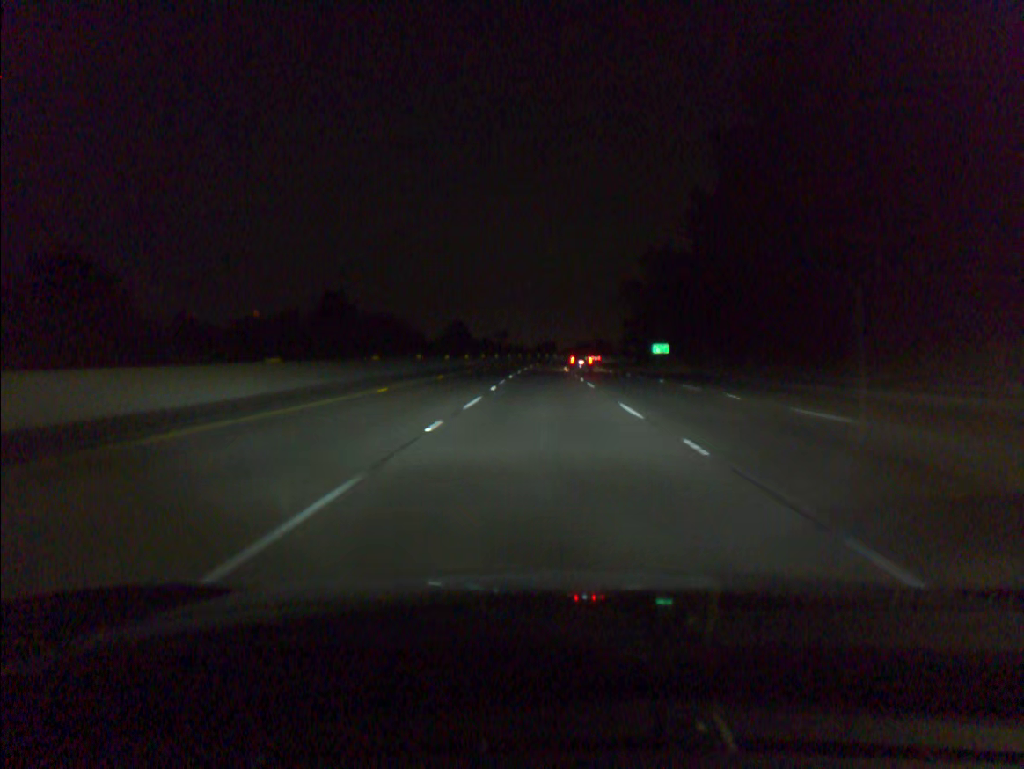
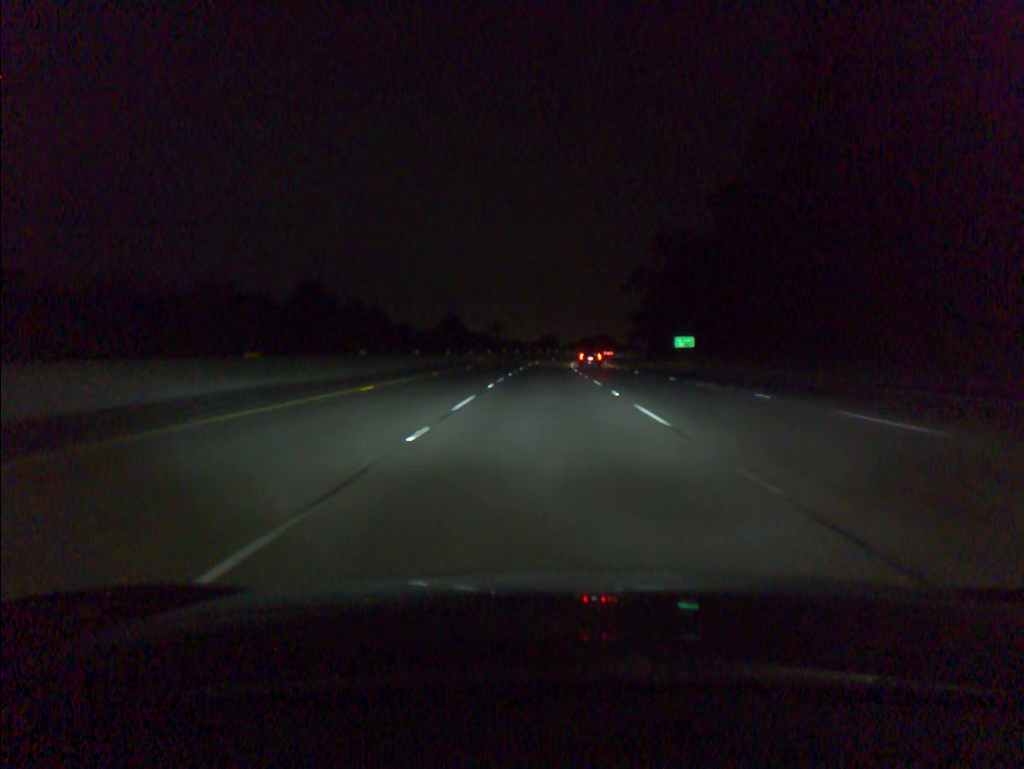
(0.0, +17.1) m; 0°
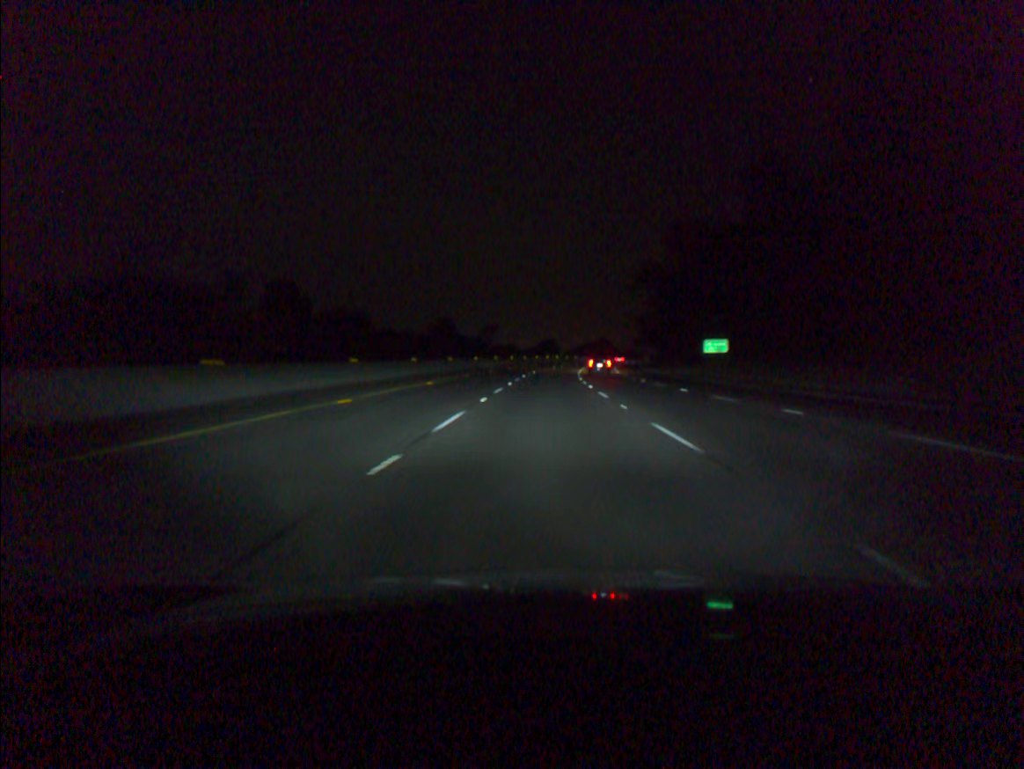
(0.0, +17.2) m; 0°
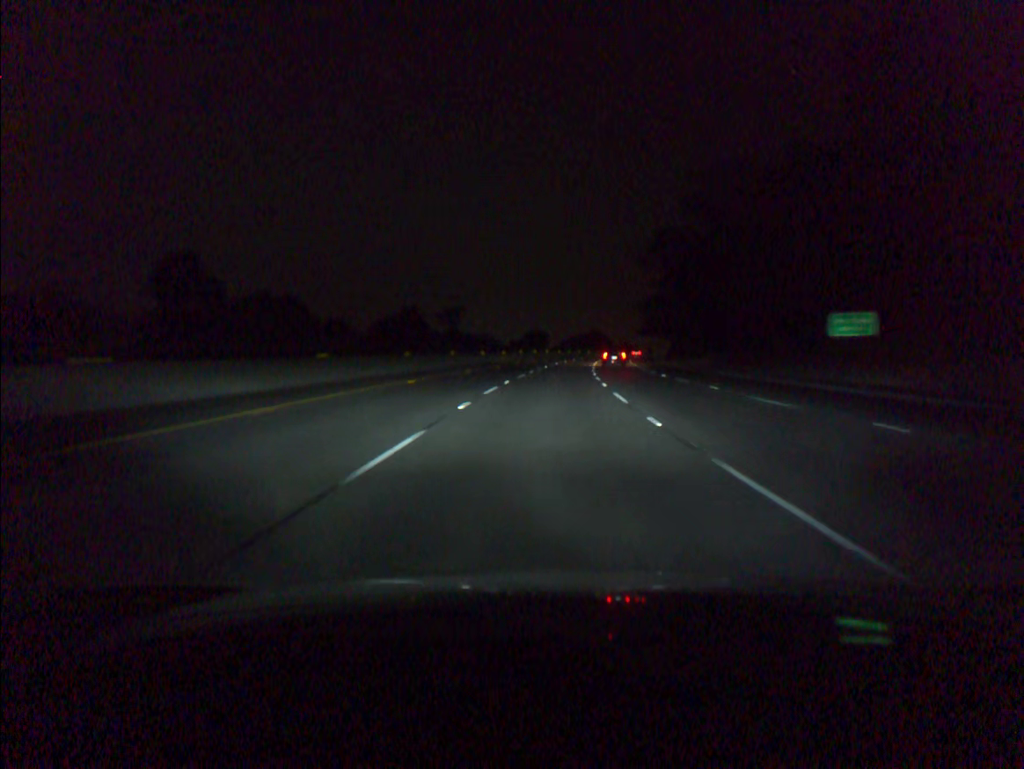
(+0.2, +34.7) m; +1°
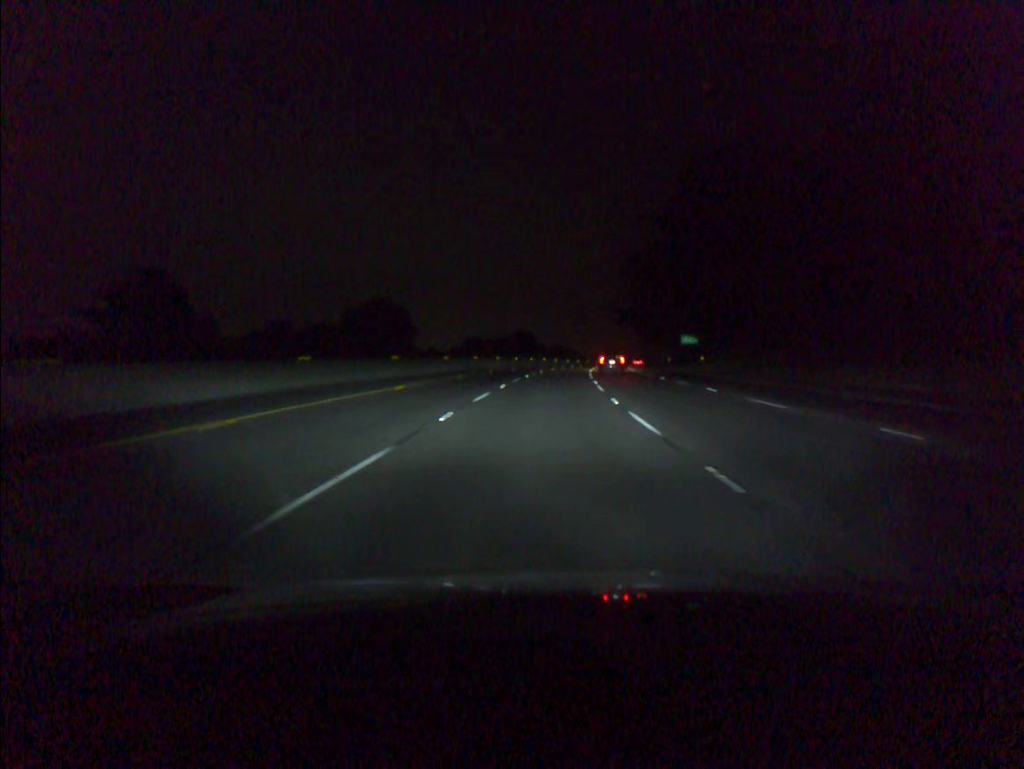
(+4.5, +88.7) m; +6°
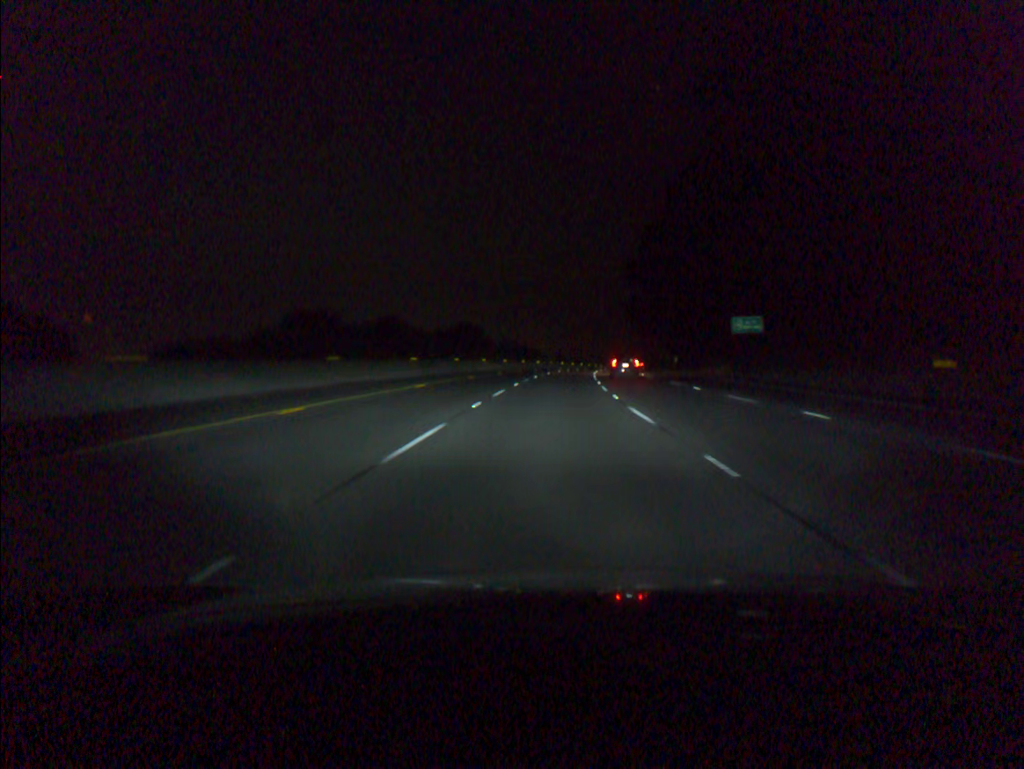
(+1.5, +54.9) m; +3°
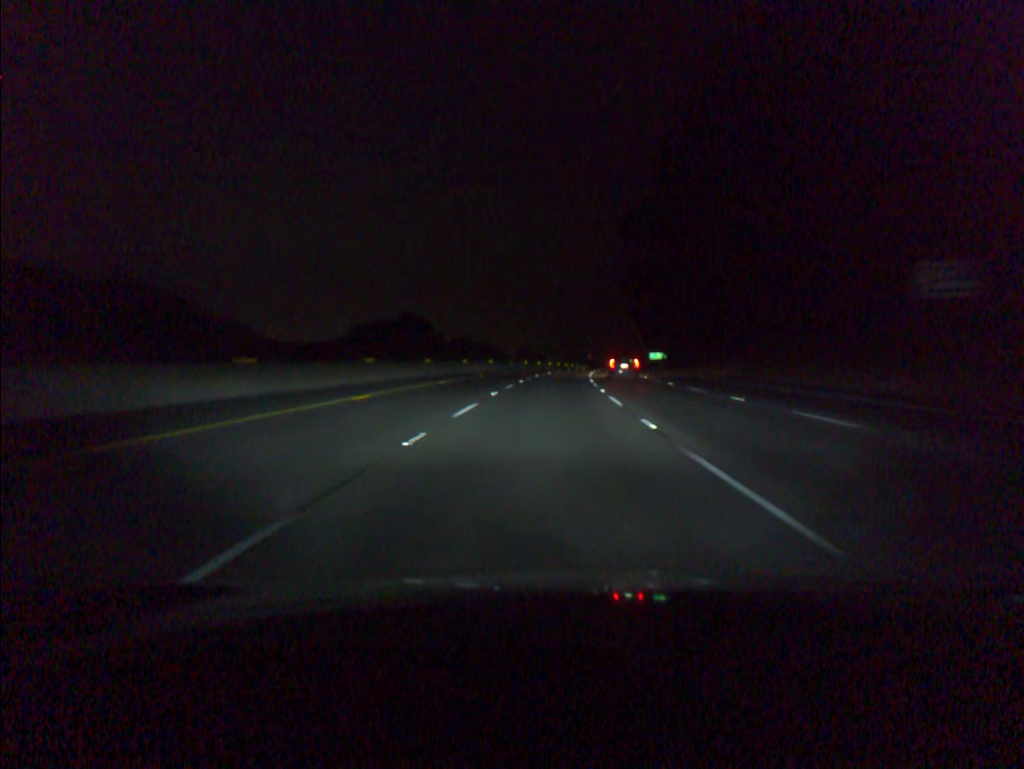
(+0.9, +37.3) m; +3°
